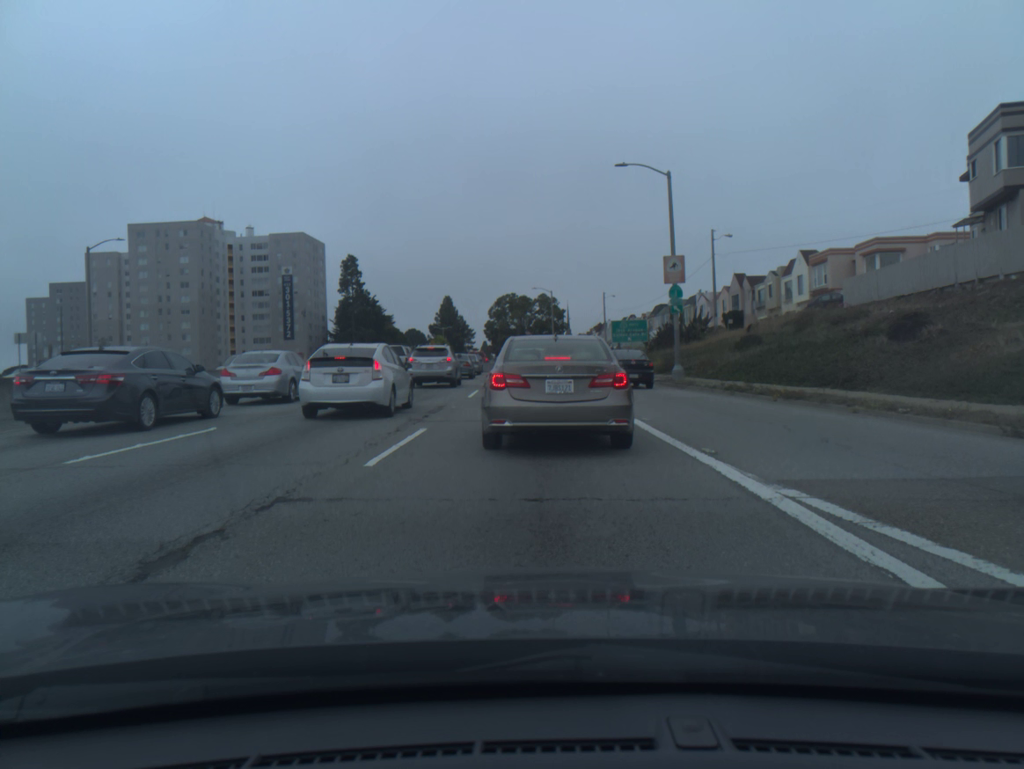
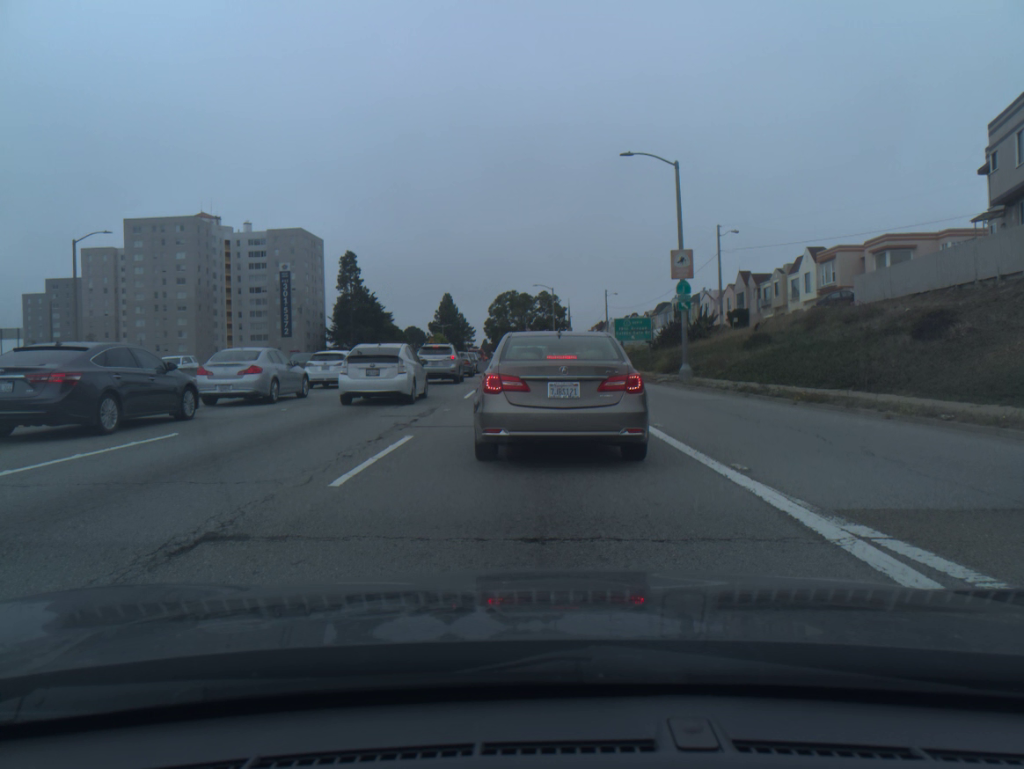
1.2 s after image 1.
(0.0, +1.5) m; 0°
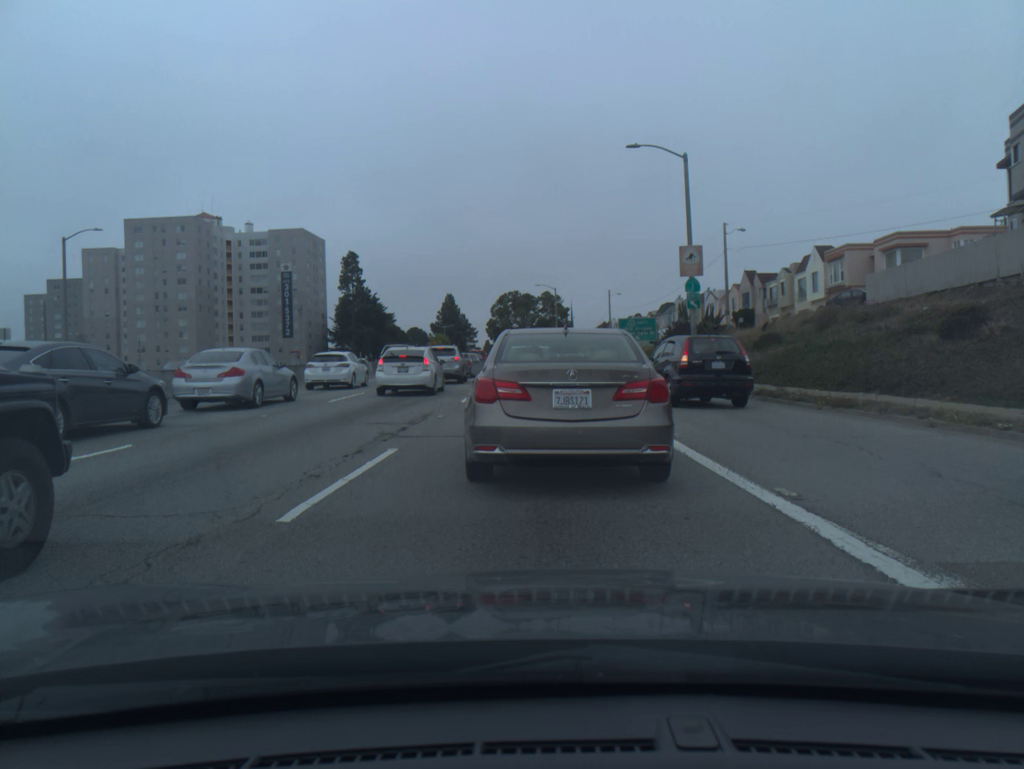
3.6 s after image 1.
(0.0, +1.5) m; 0°
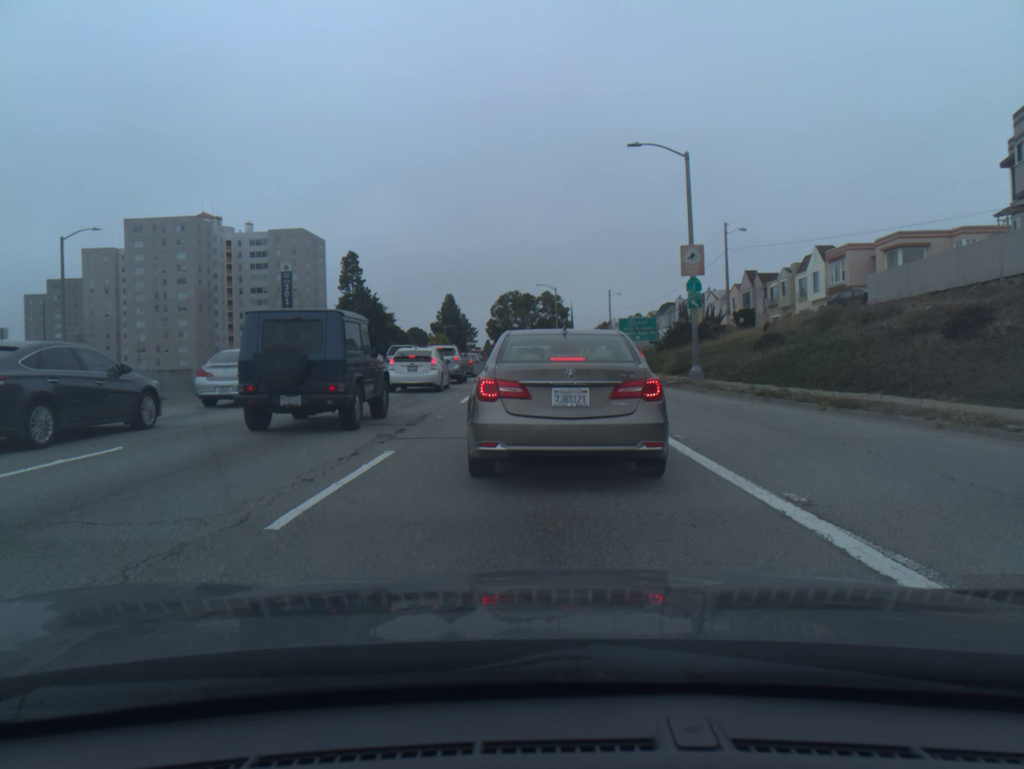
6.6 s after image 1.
(0.0, +0.2) m; 0°
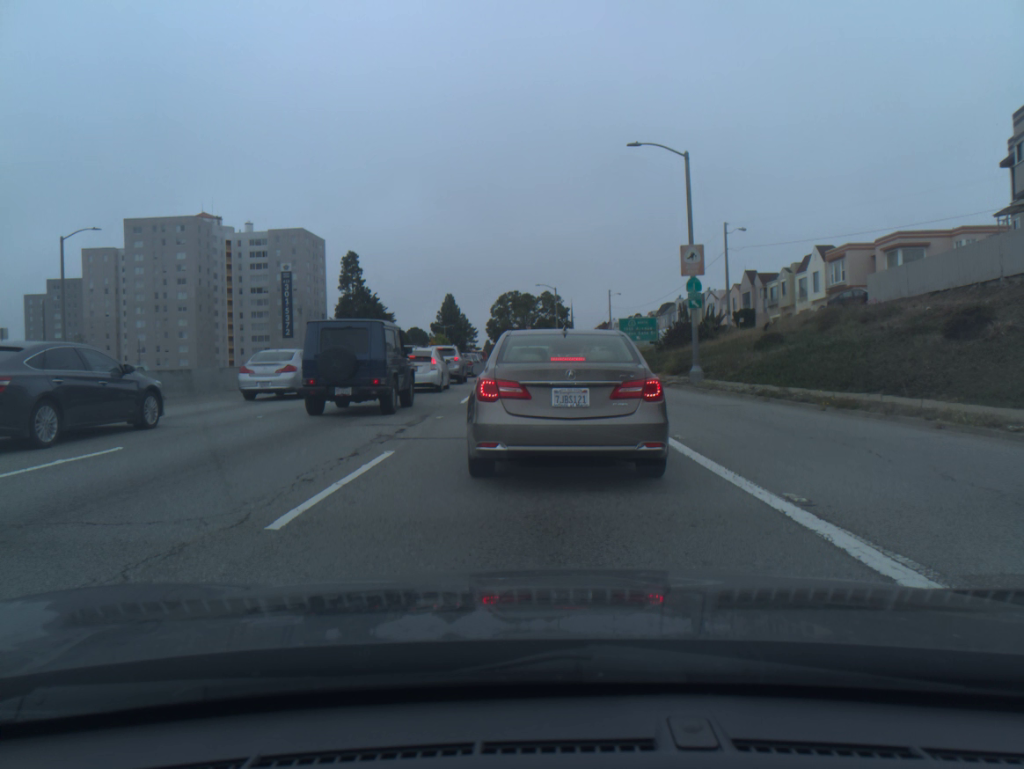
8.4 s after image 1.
(0.0, 0.0) m; 0°
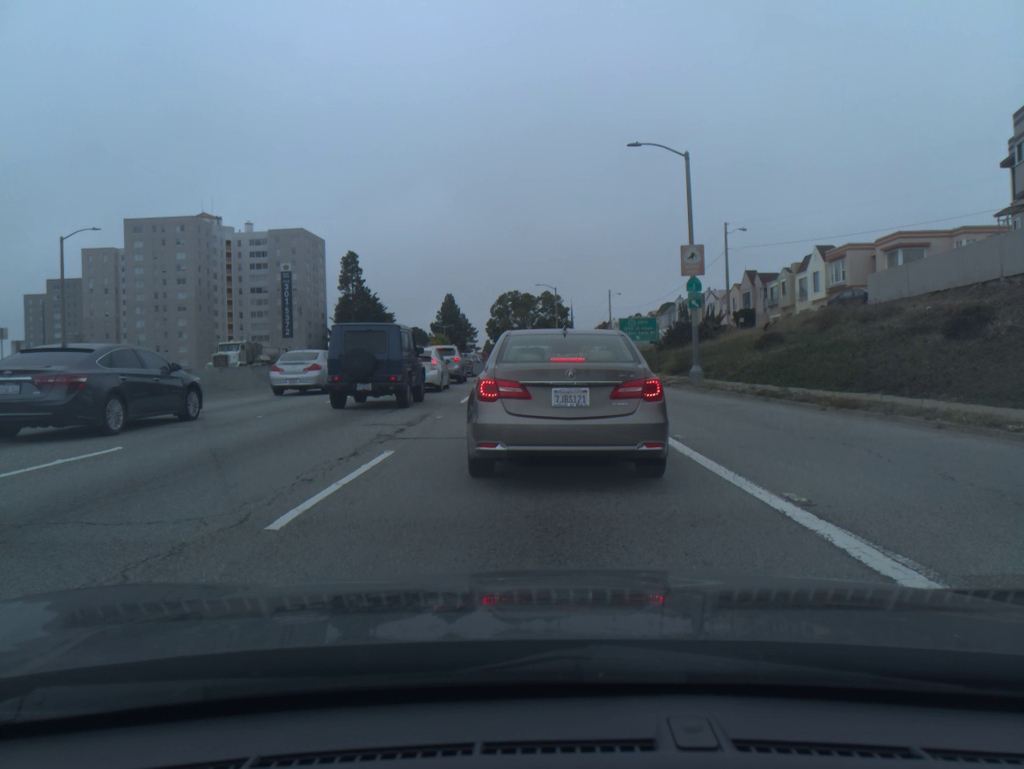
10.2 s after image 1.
(0.0, 0.0) m; 0°
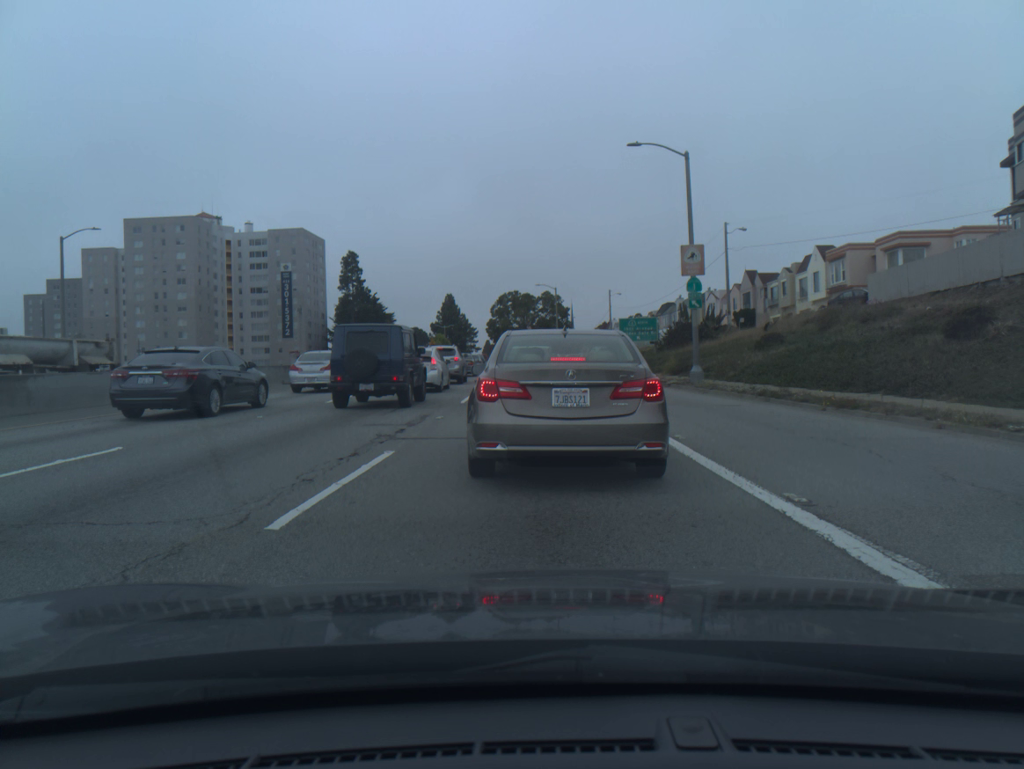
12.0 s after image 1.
(0.0, 0.0) m; 0°
